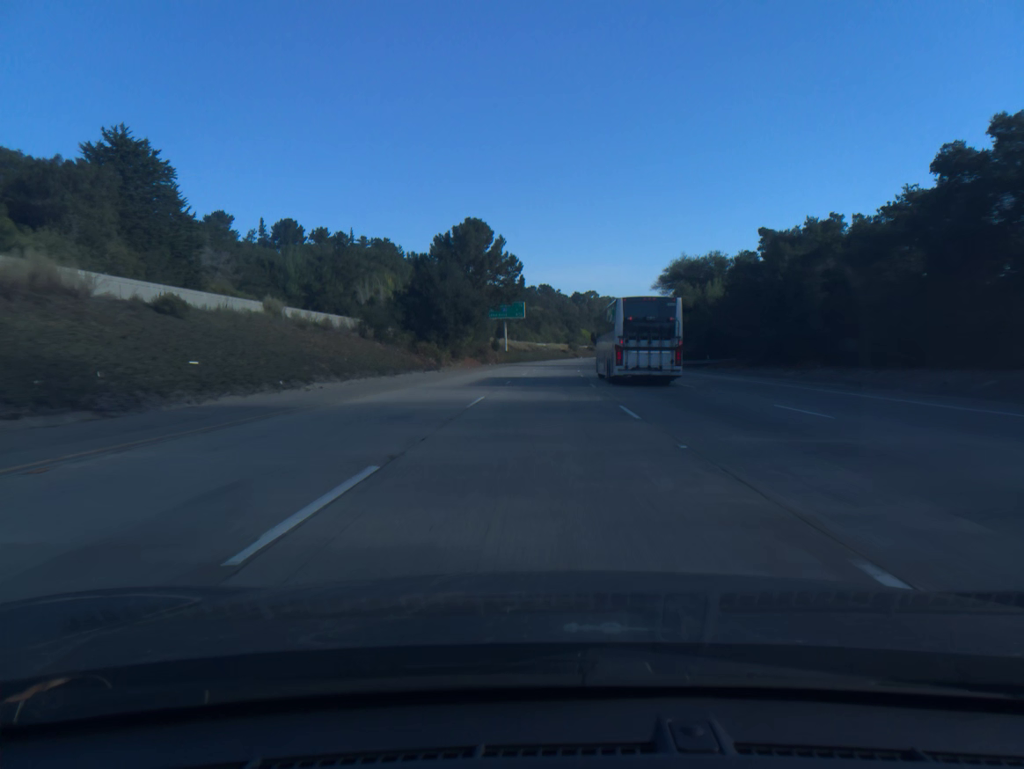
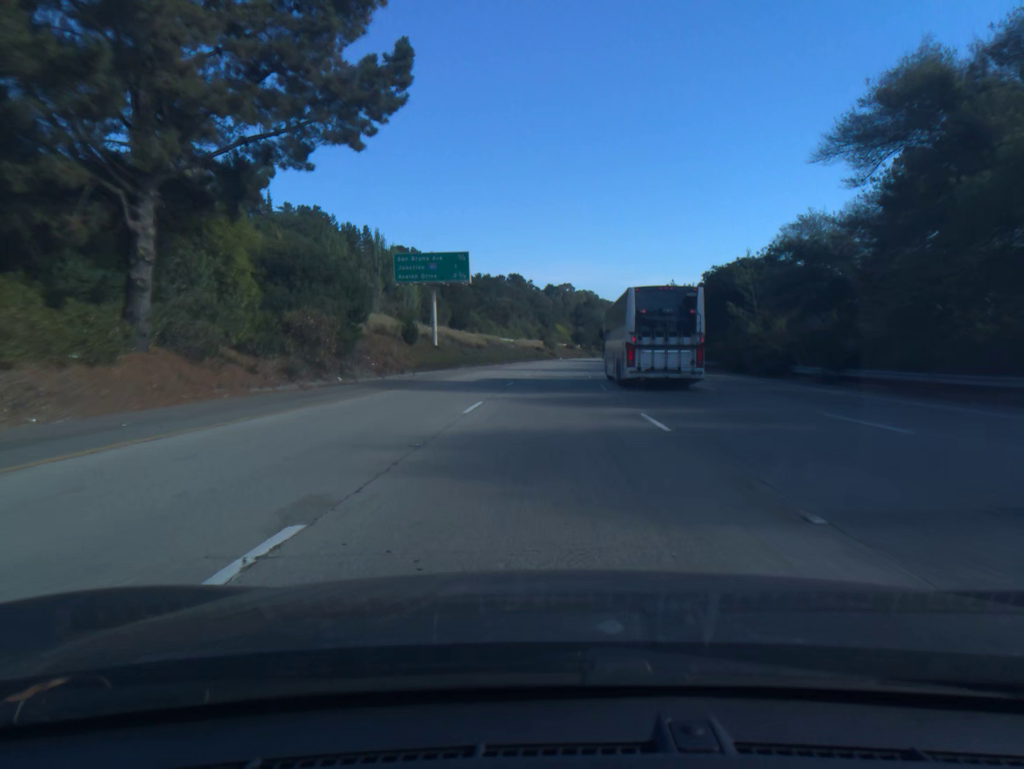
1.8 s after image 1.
(+1.1, +61.8) m; +2°
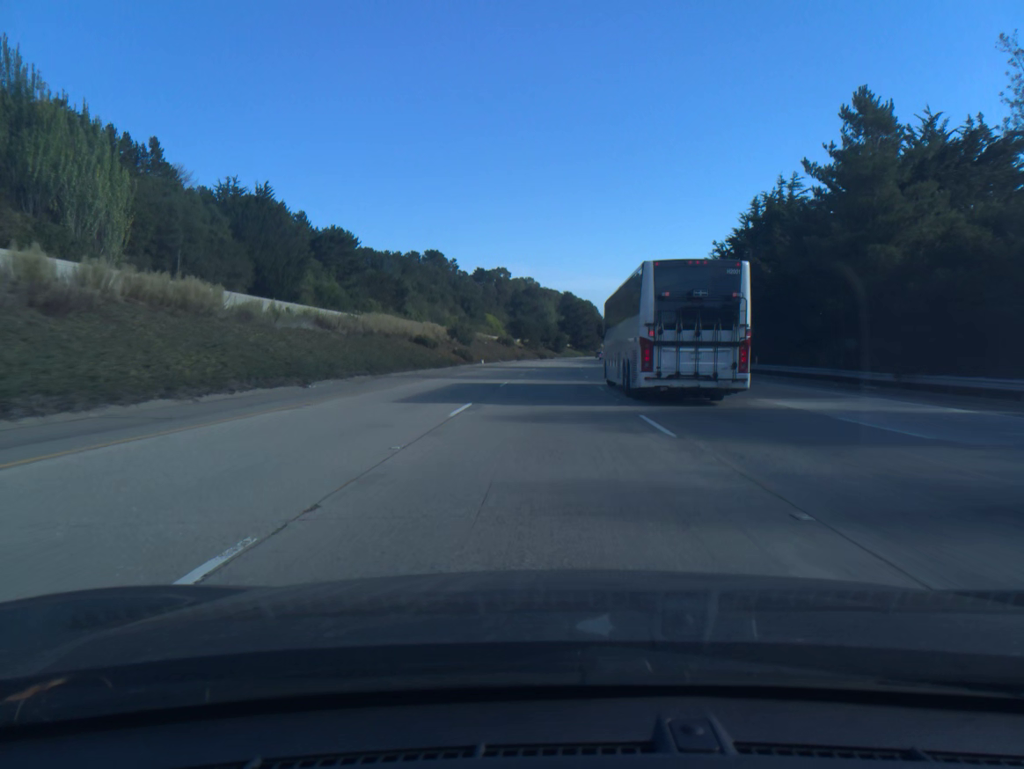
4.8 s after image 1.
(+4.3, +102.9) m; +5°
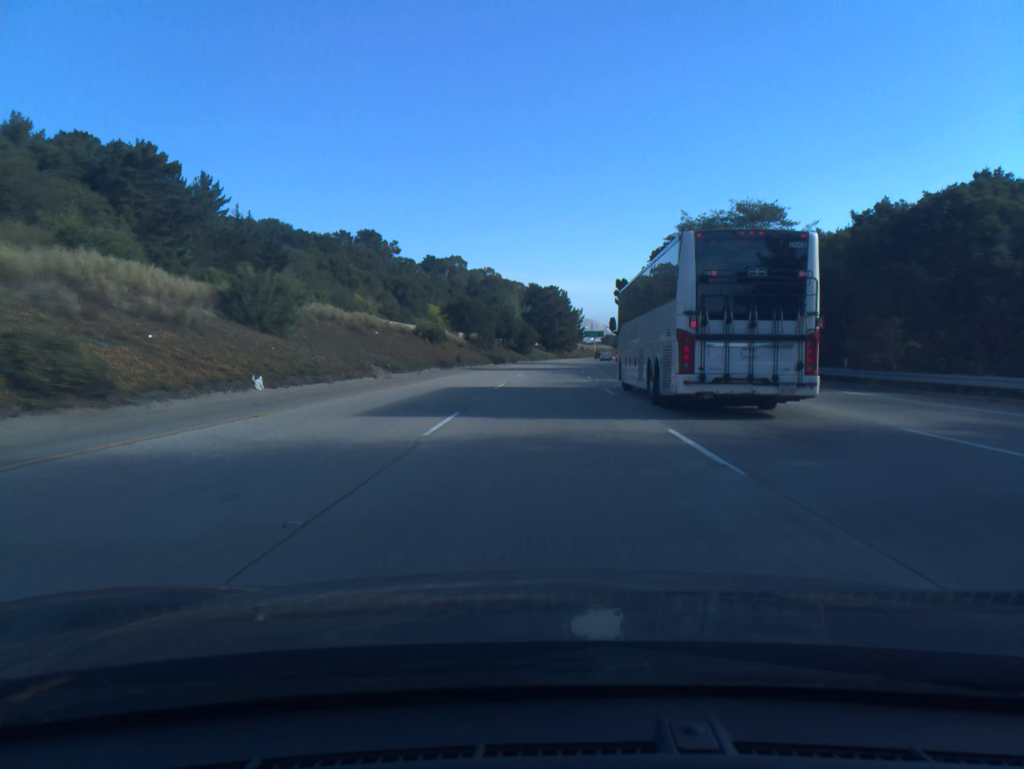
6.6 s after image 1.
(+1.3, +61.8) m; +3°
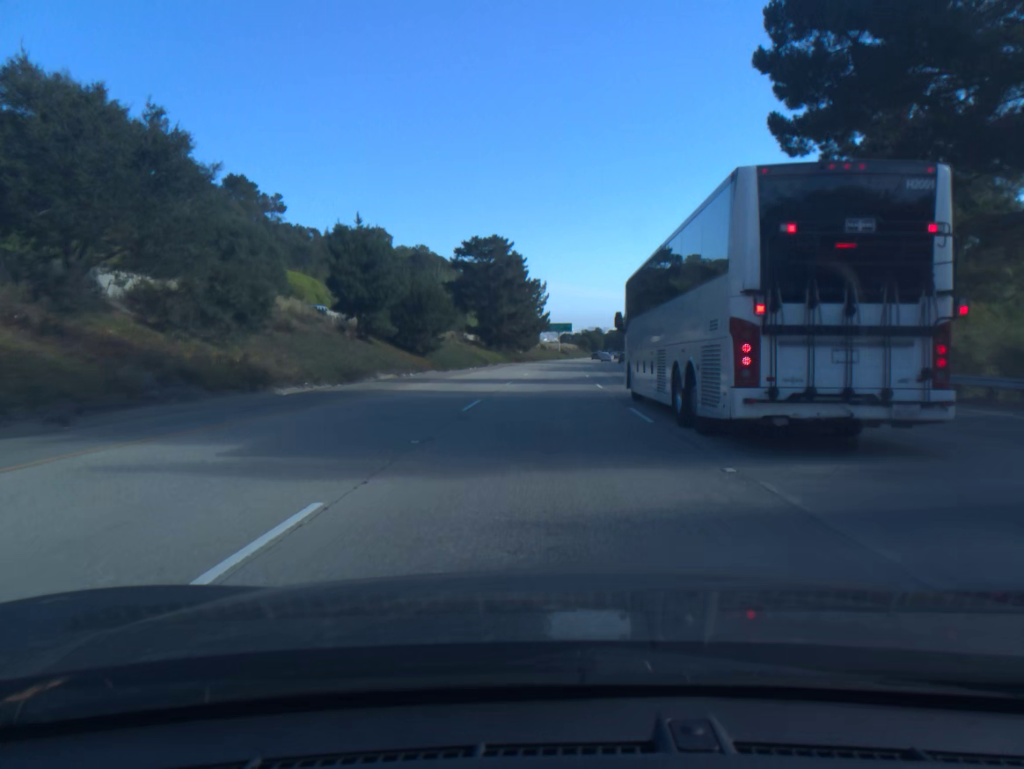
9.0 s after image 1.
(+2.5, +82.3) m; +3°
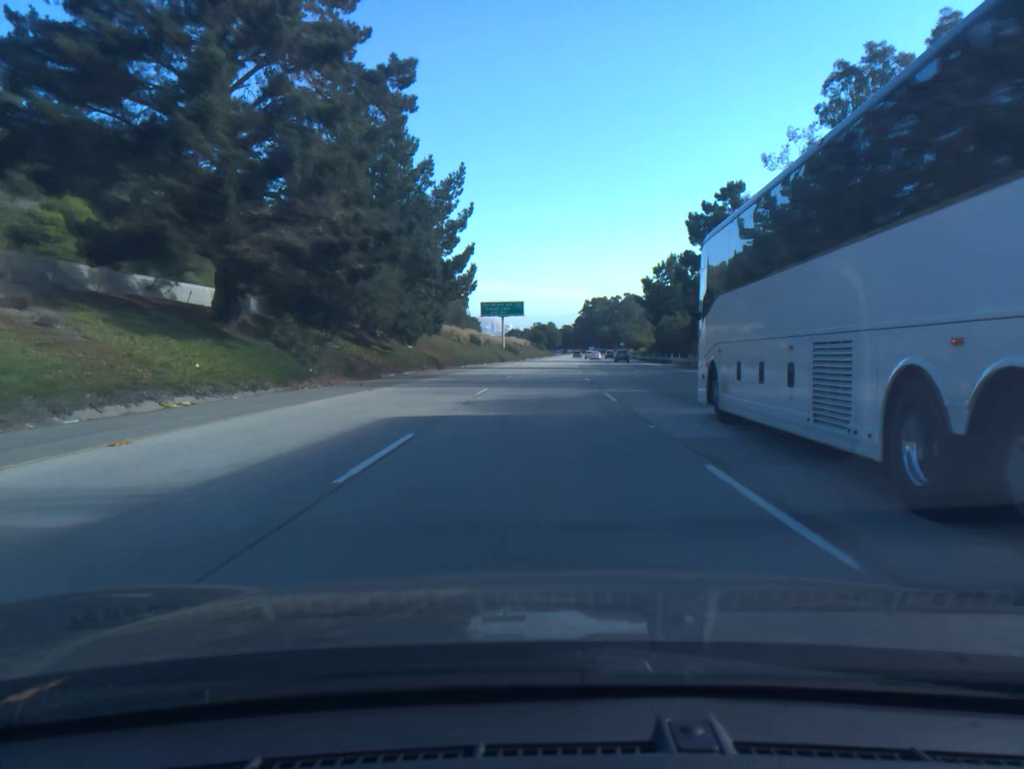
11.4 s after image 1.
(+2.7, +82.4) m; +4°
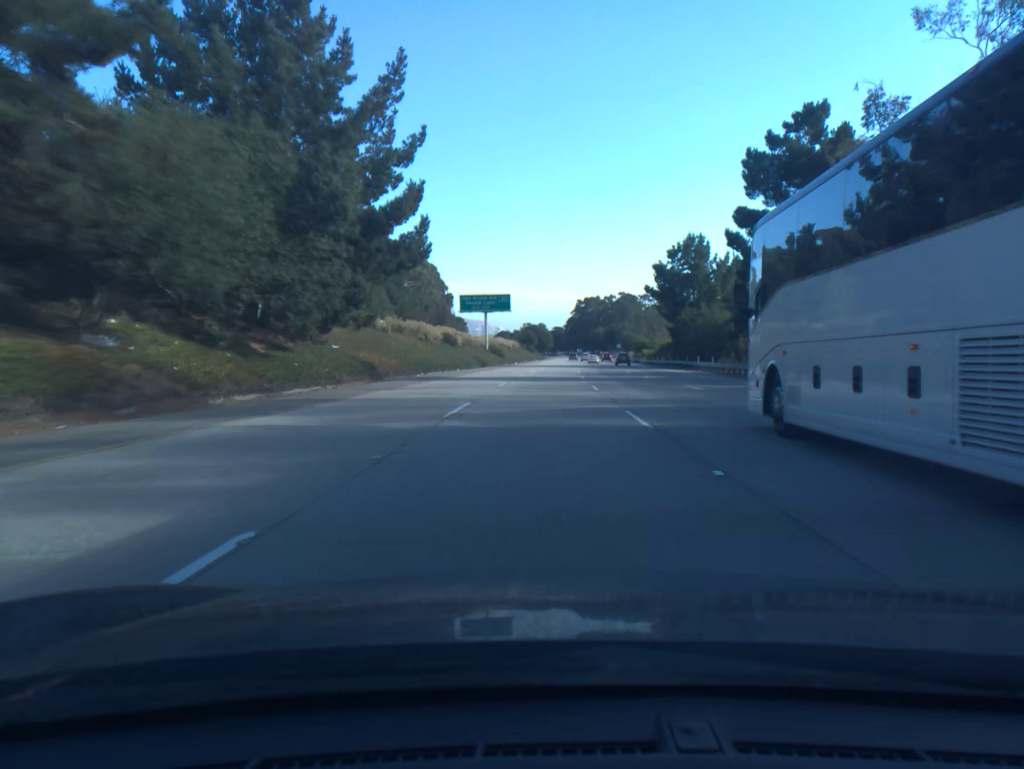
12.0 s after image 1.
(+0.1, +20.6) m; +1°
